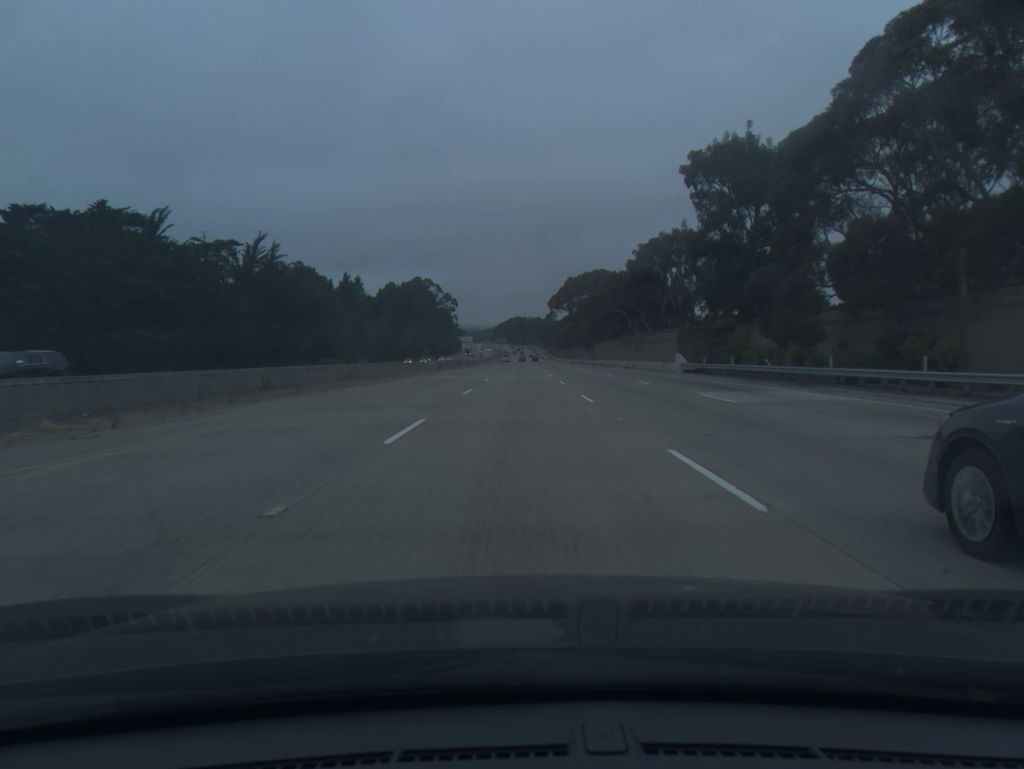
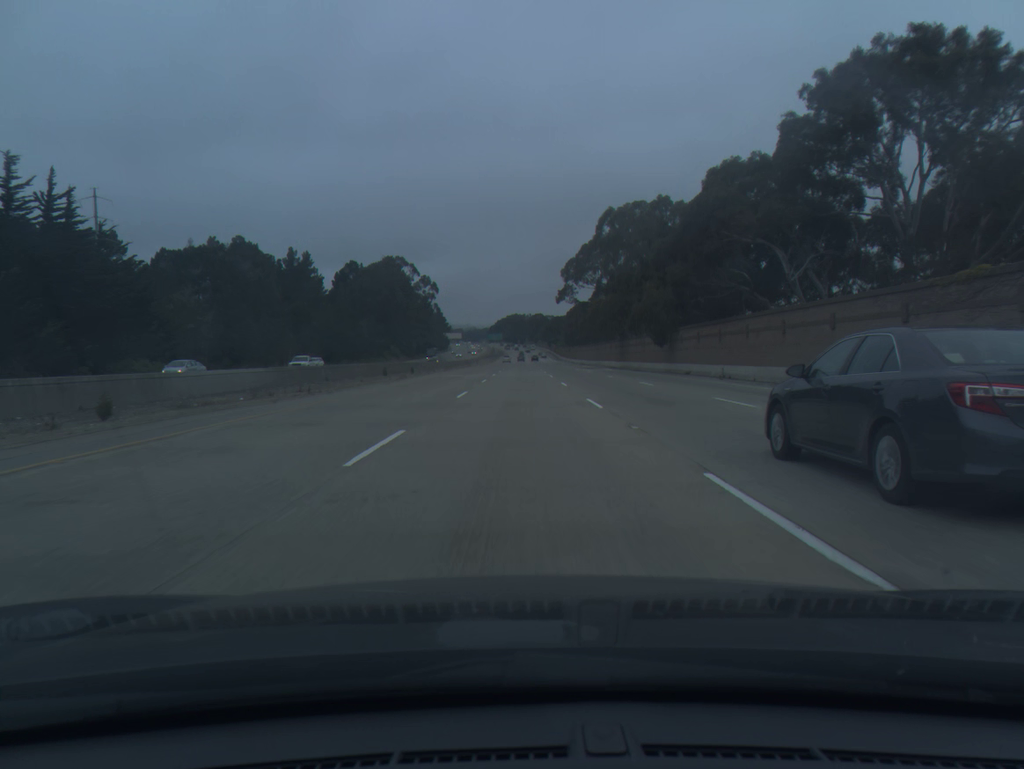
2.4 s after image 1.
(+0.2, +75.0) m; 0°
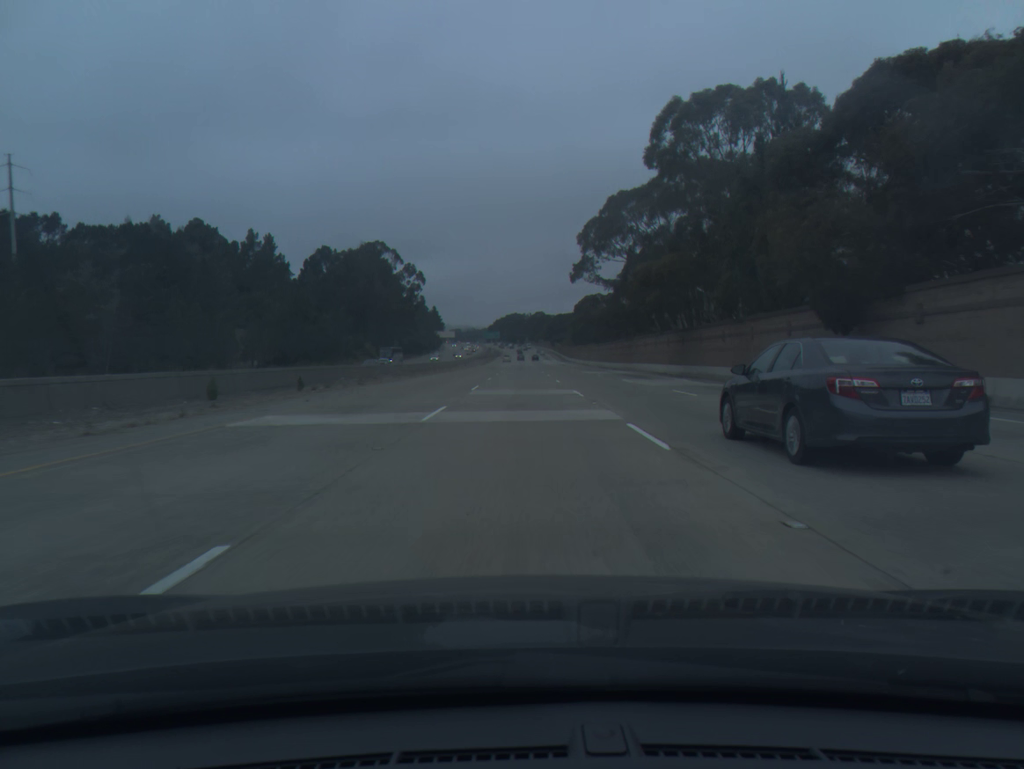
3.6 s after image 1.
(0.0, +37.5) m; 0°
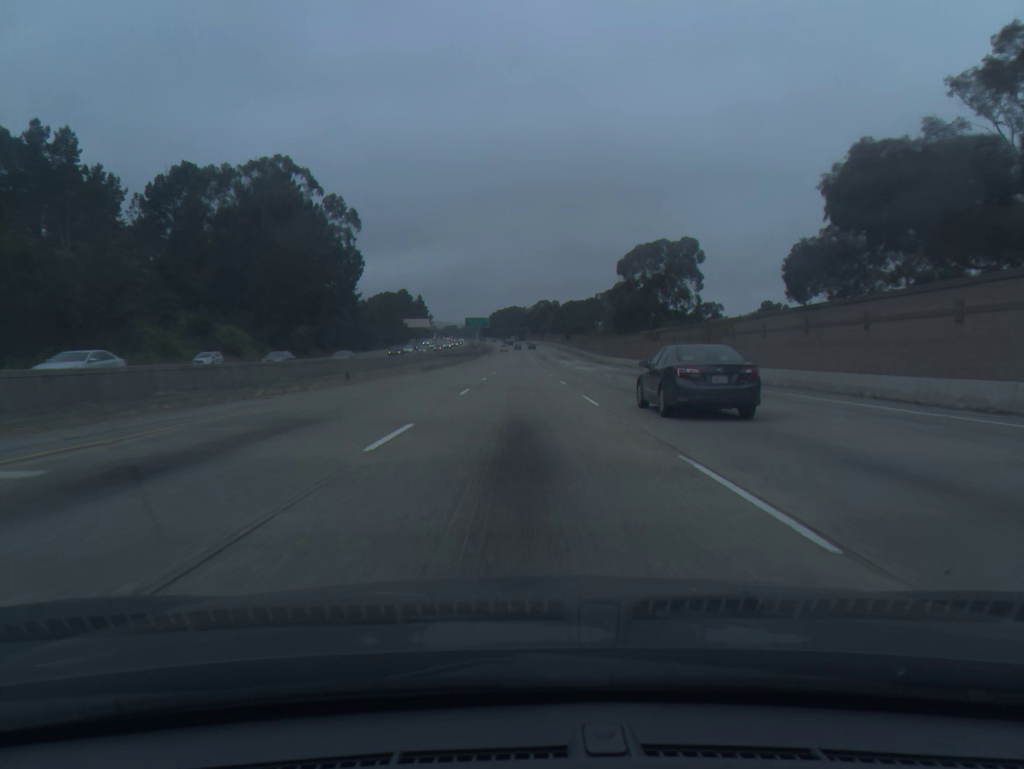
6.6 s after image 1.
(+0.1, +93.5) m; 0°
